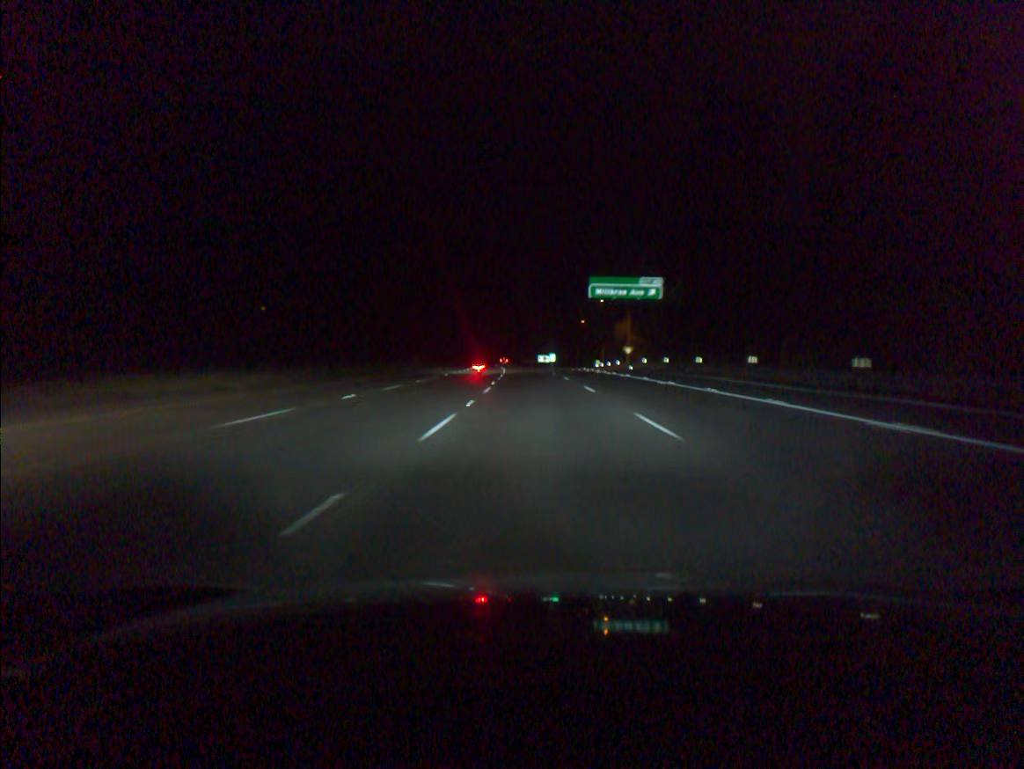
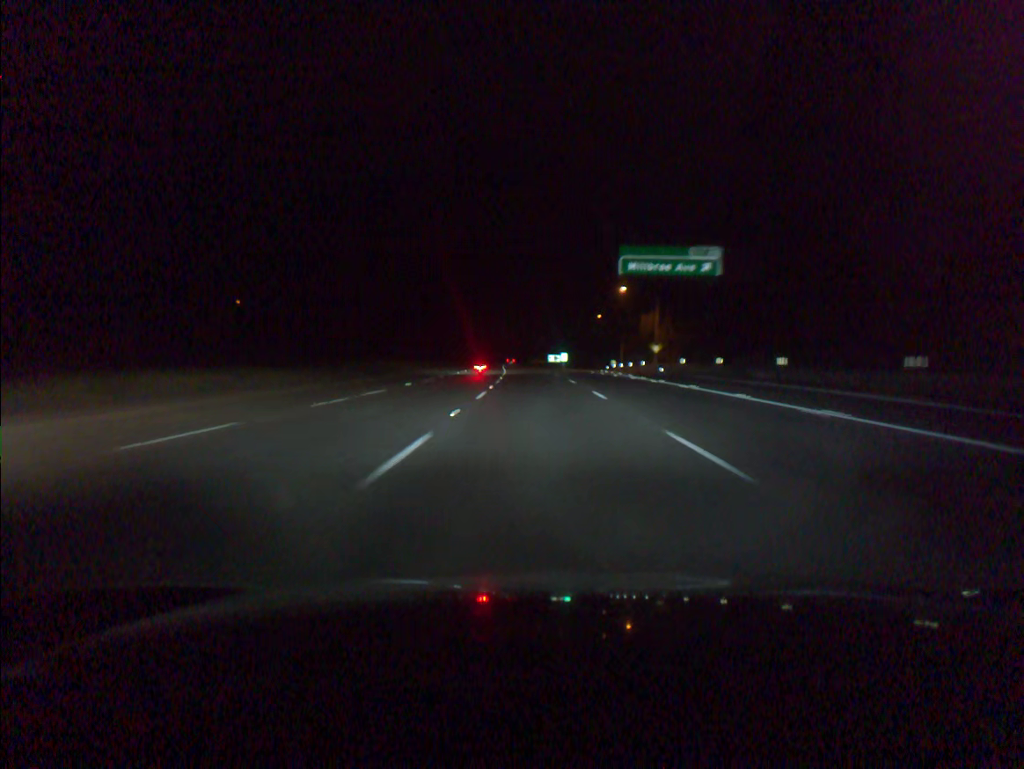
(-0.1, +18.4) m; -1°
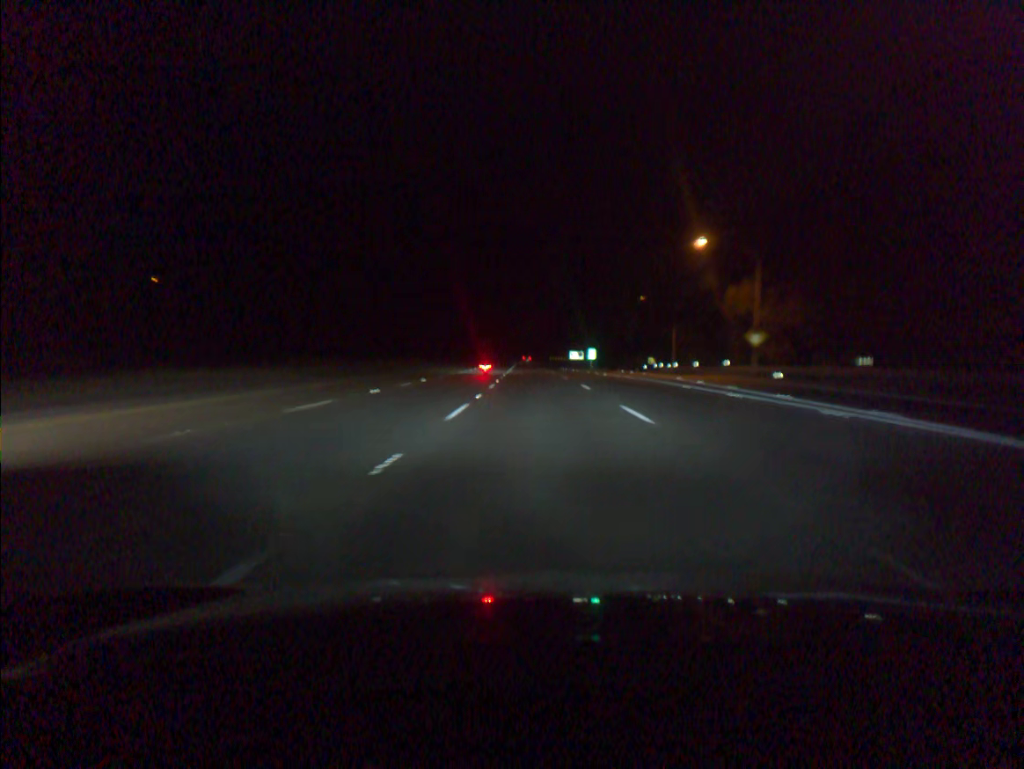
(-0.5, +36.9) m; -1°
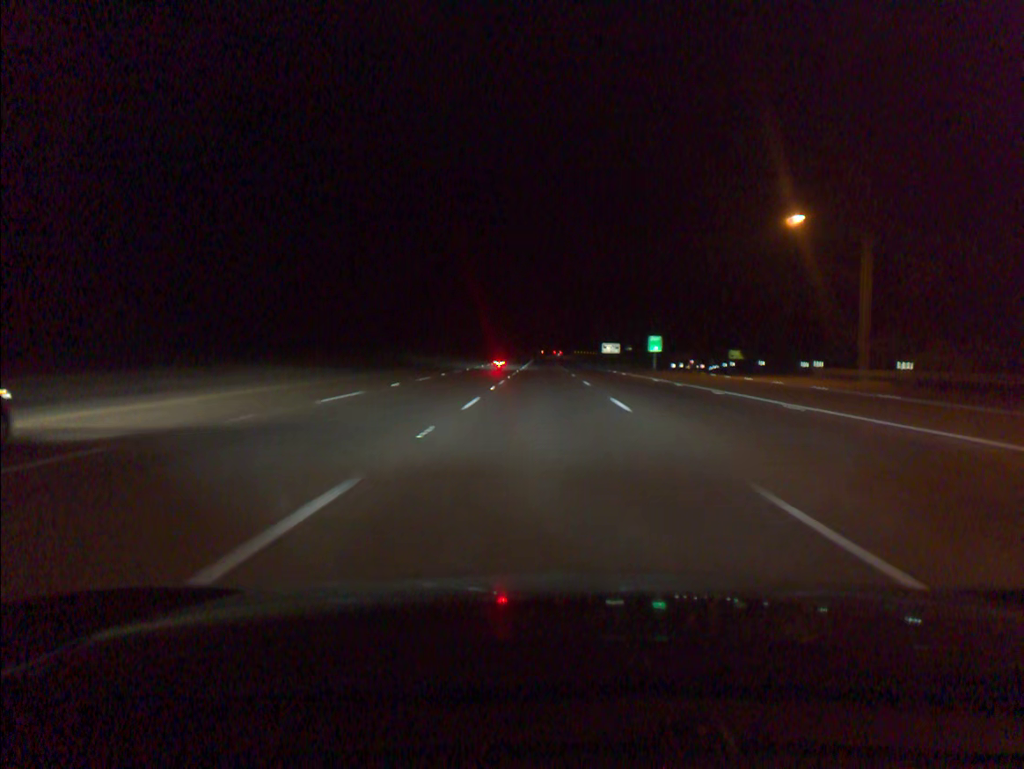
(-0.8, +55.5) m; -1°
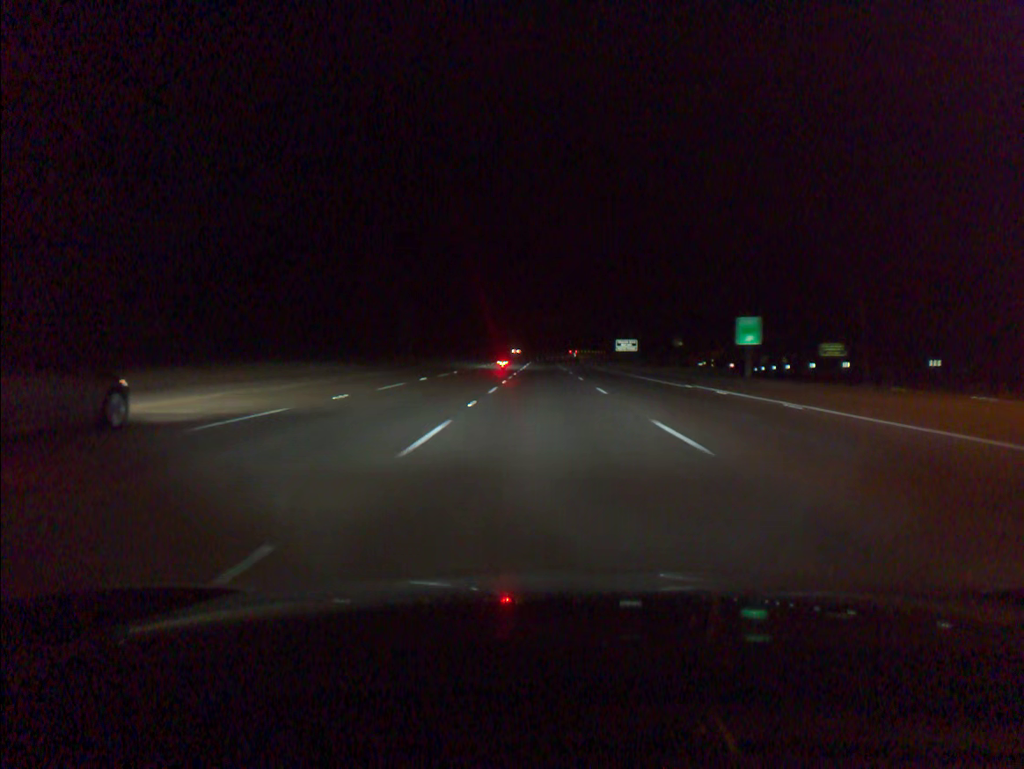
(0.0, +37.0) m; 0°
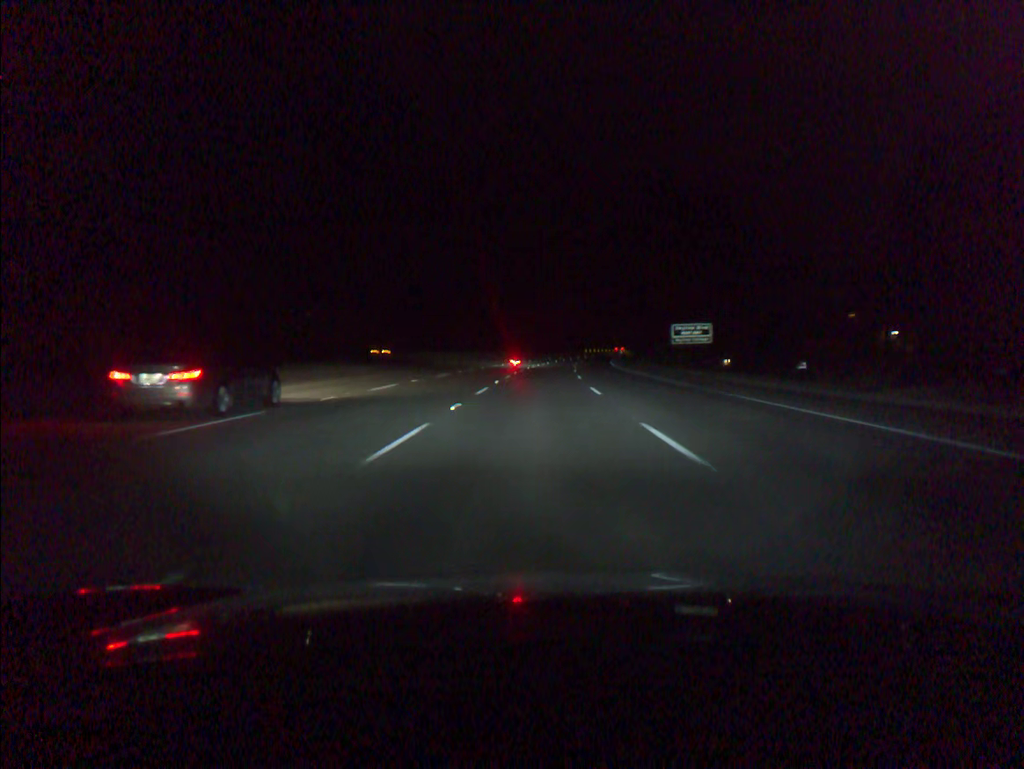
(+0.3, +73.8) m; 0°
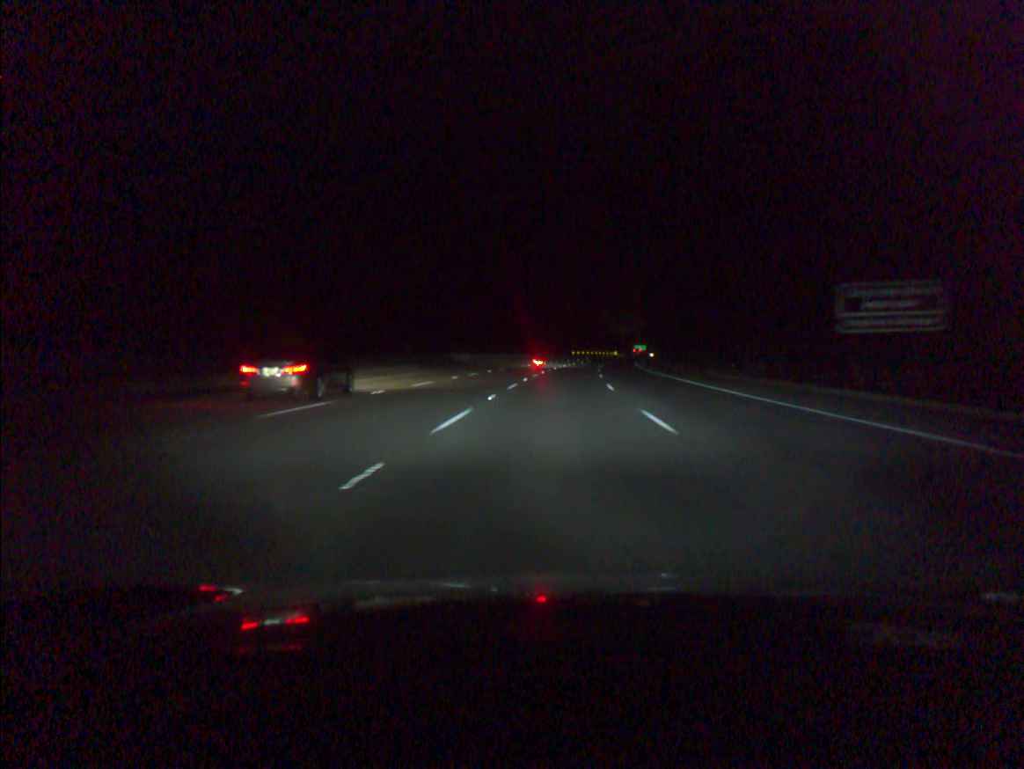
(+0.4, +55.1) m; +2°
